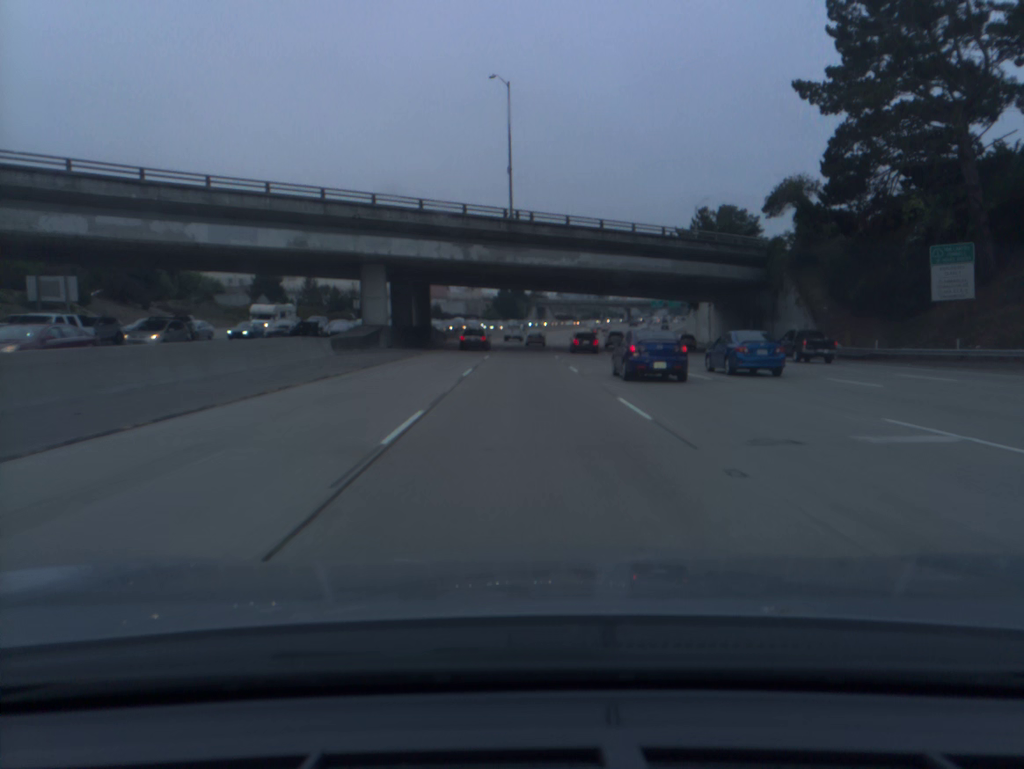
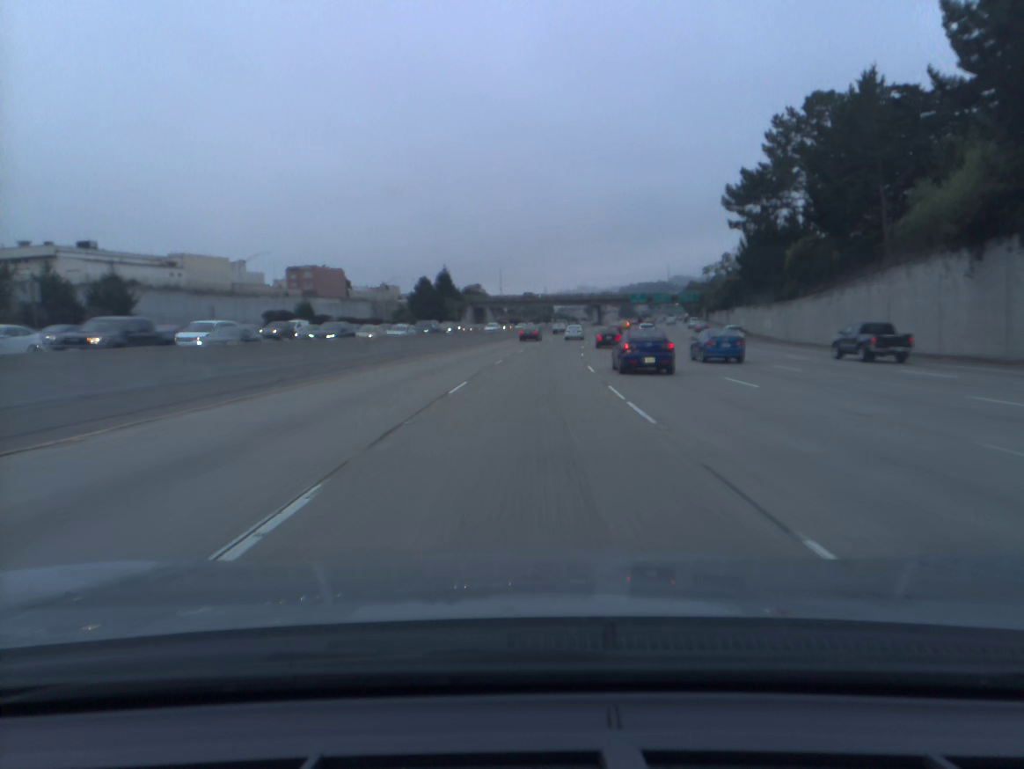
(+1.7, +83.6) m; +4°
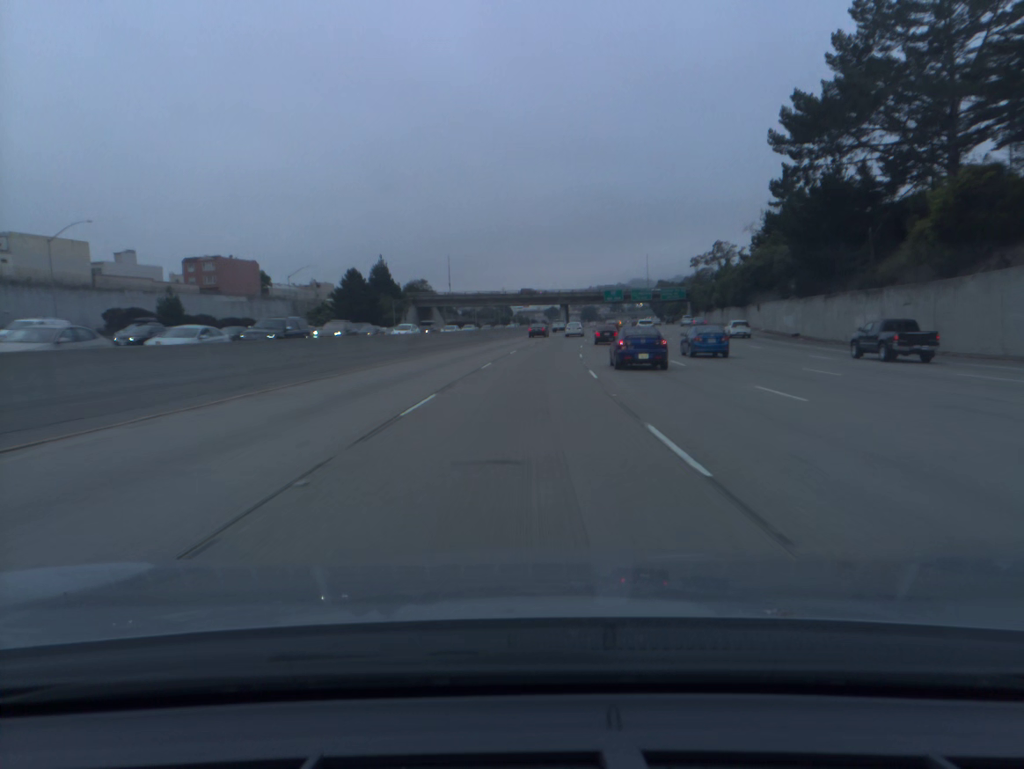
(+1.0, +33.6) m; +3°
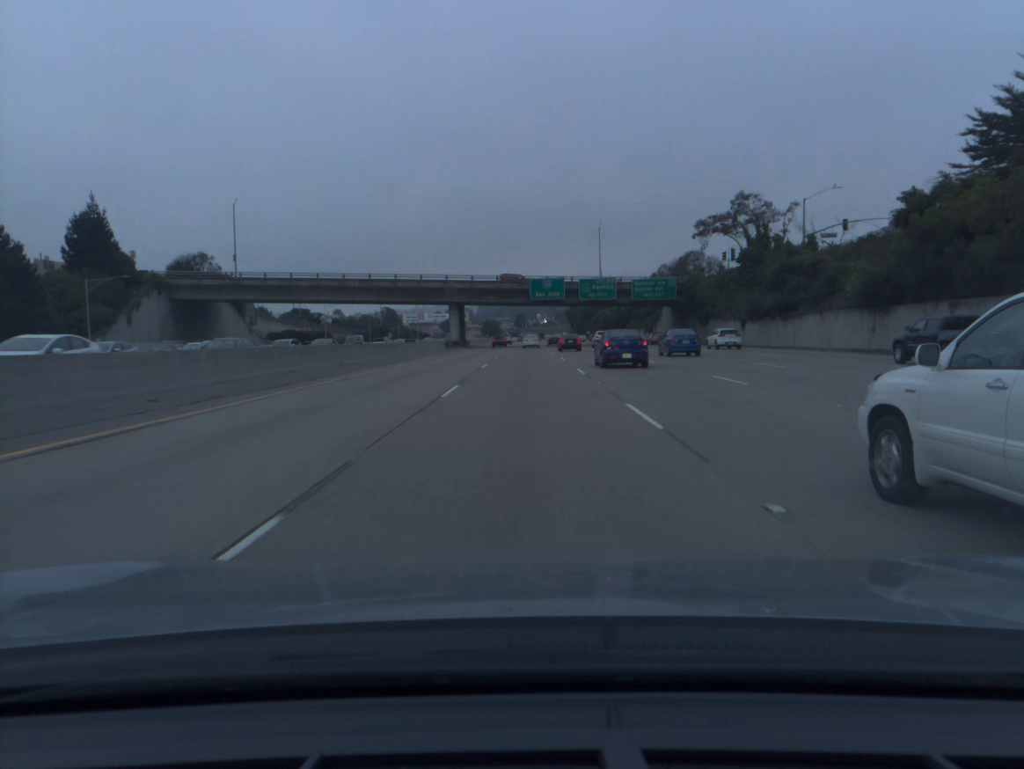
(+5.4, +83.7) m; +7°
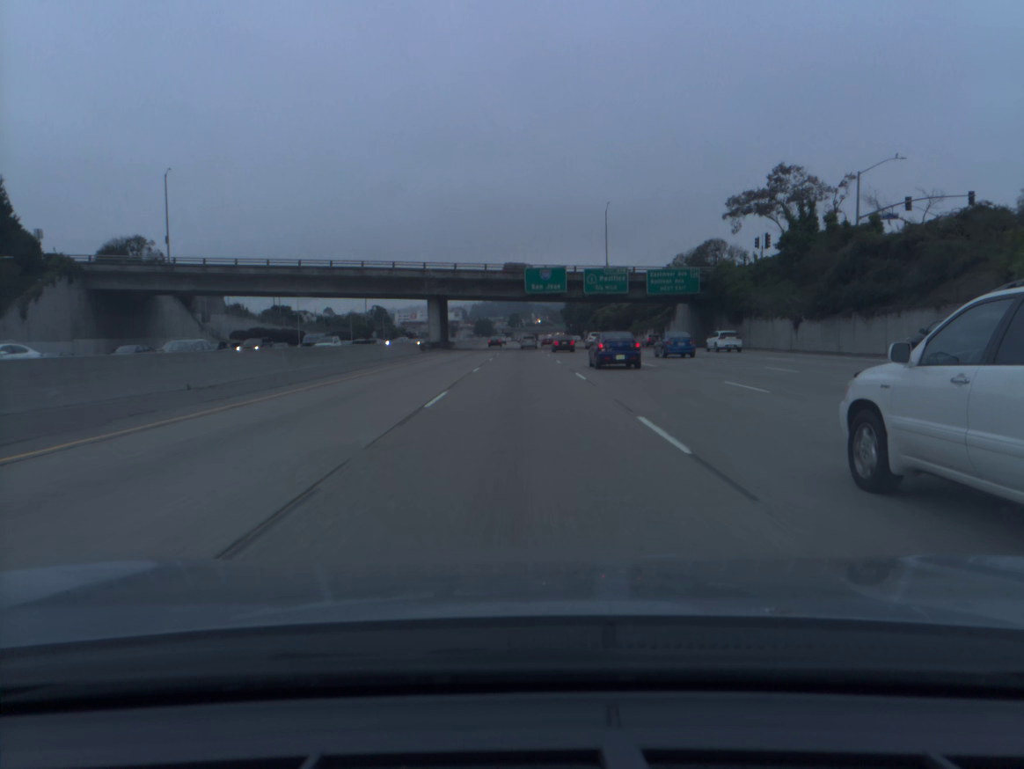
(+0.1, +16.7) m; +1°
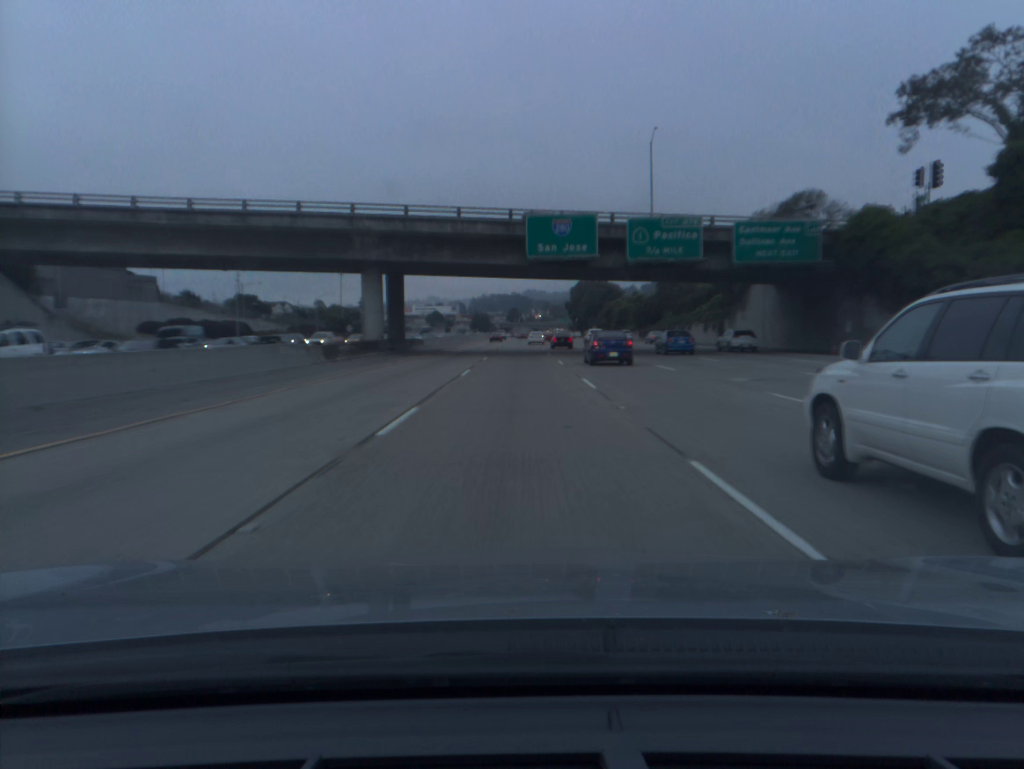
(+0.1, +33.5) m; 0°
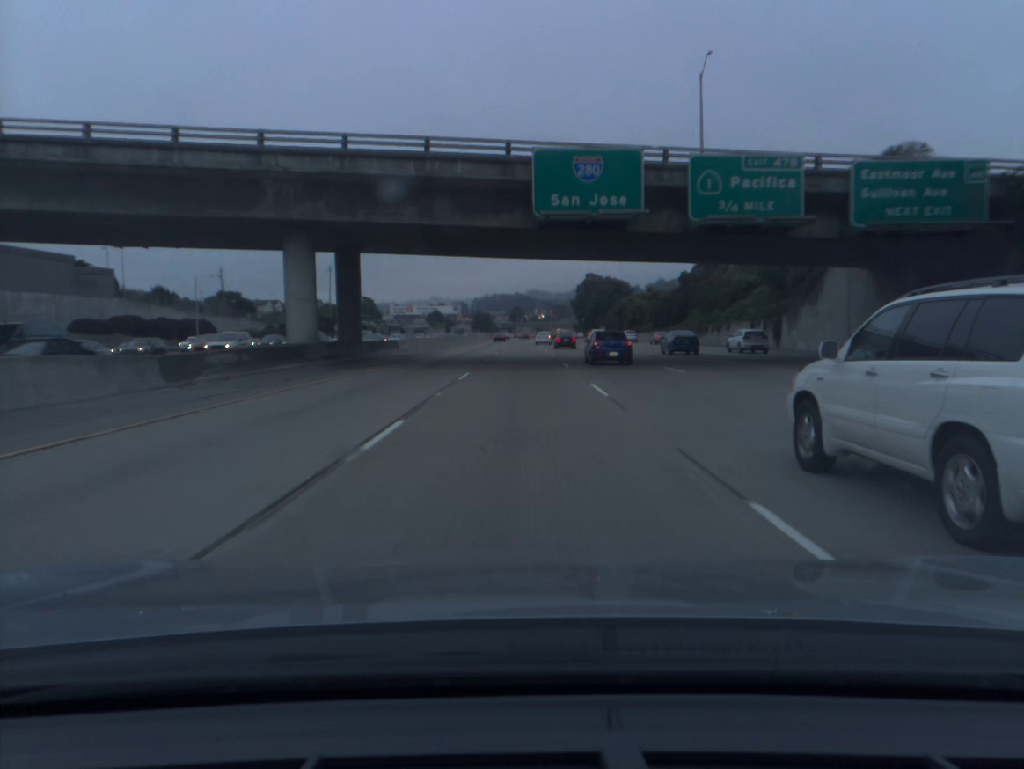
(0.0, +16.8) m; 0°
